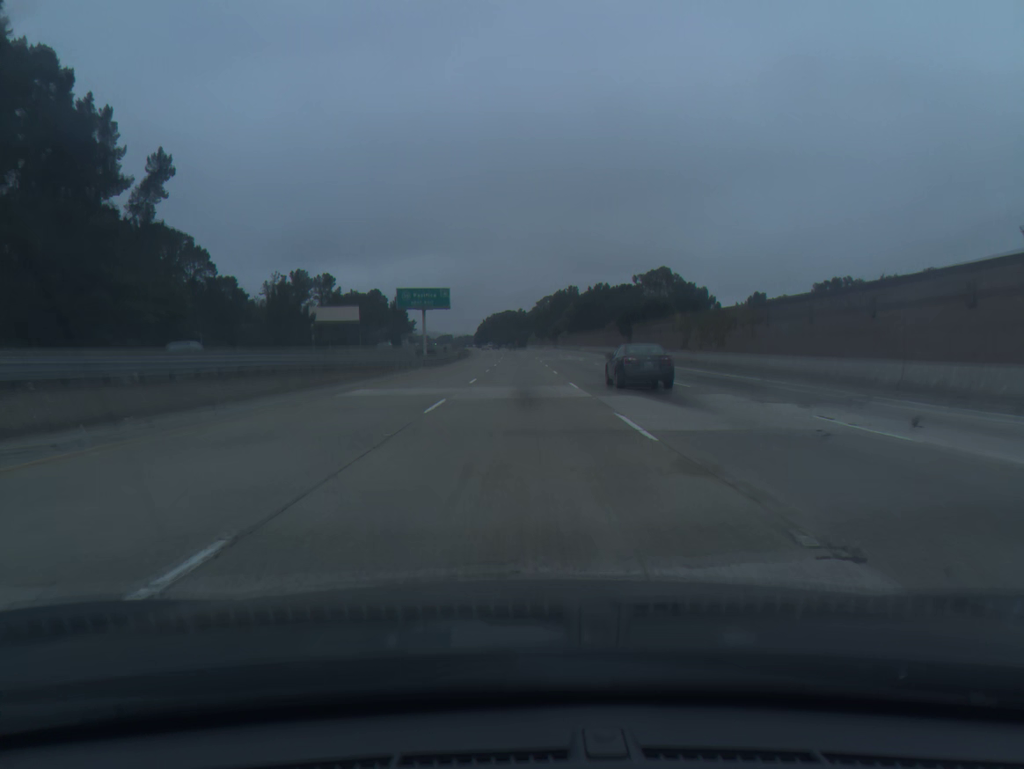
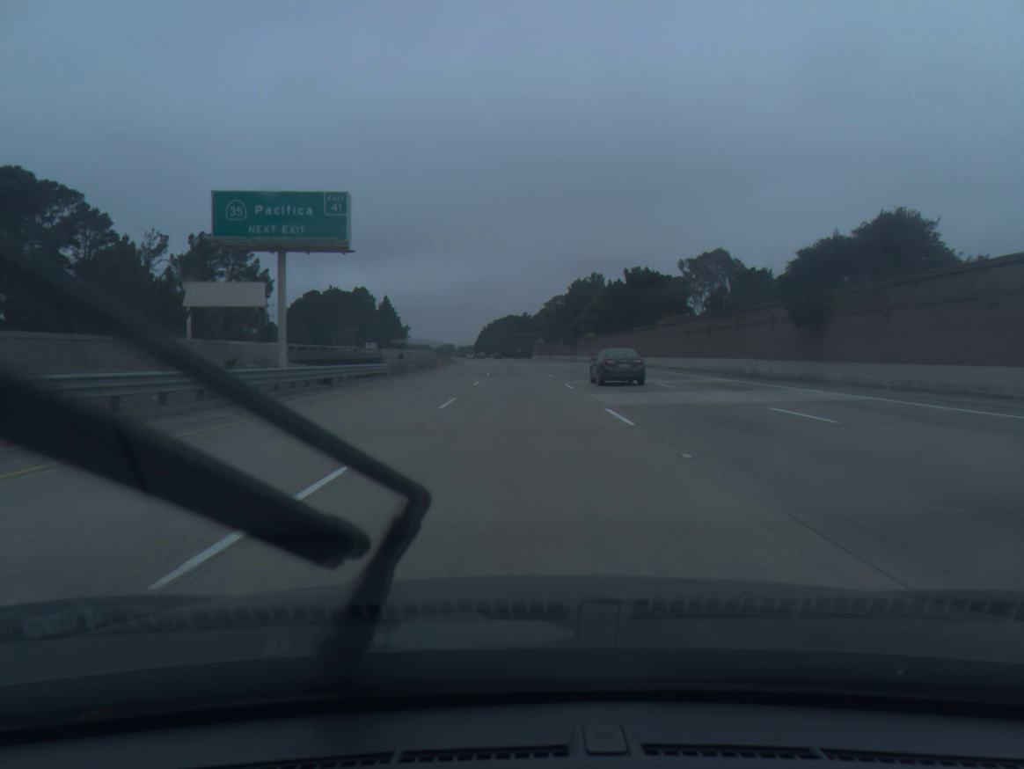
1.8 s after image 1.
(0.0, +55.6) m; 0°
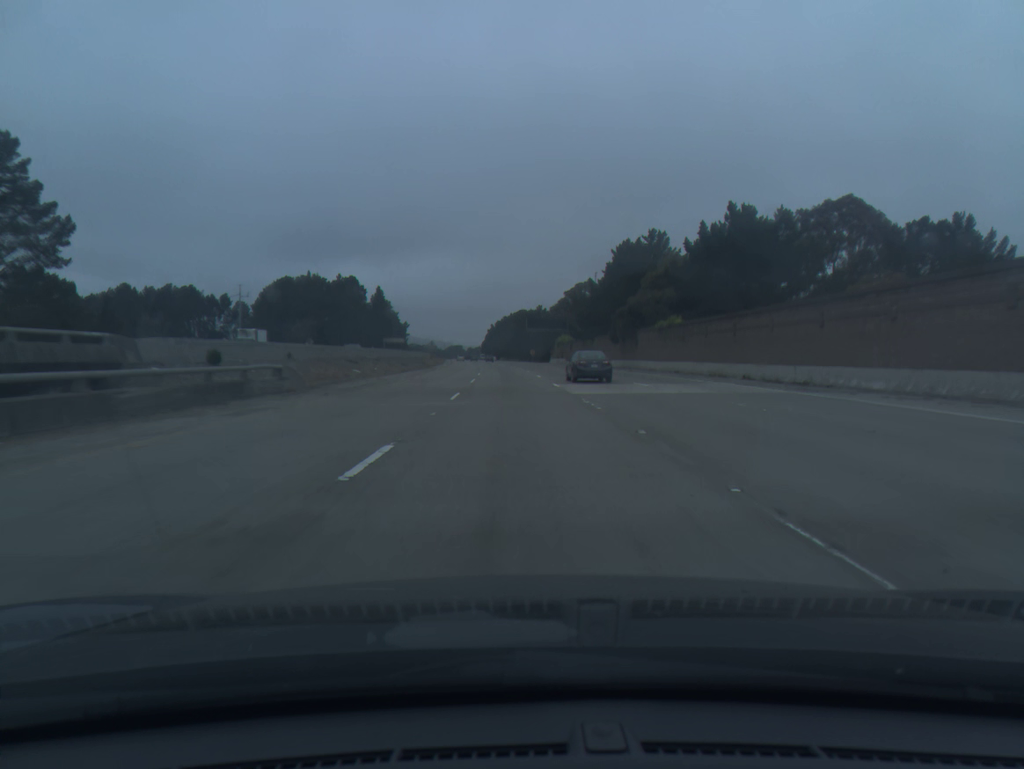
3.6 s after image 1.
(-0.3, +55.5) m; -1°
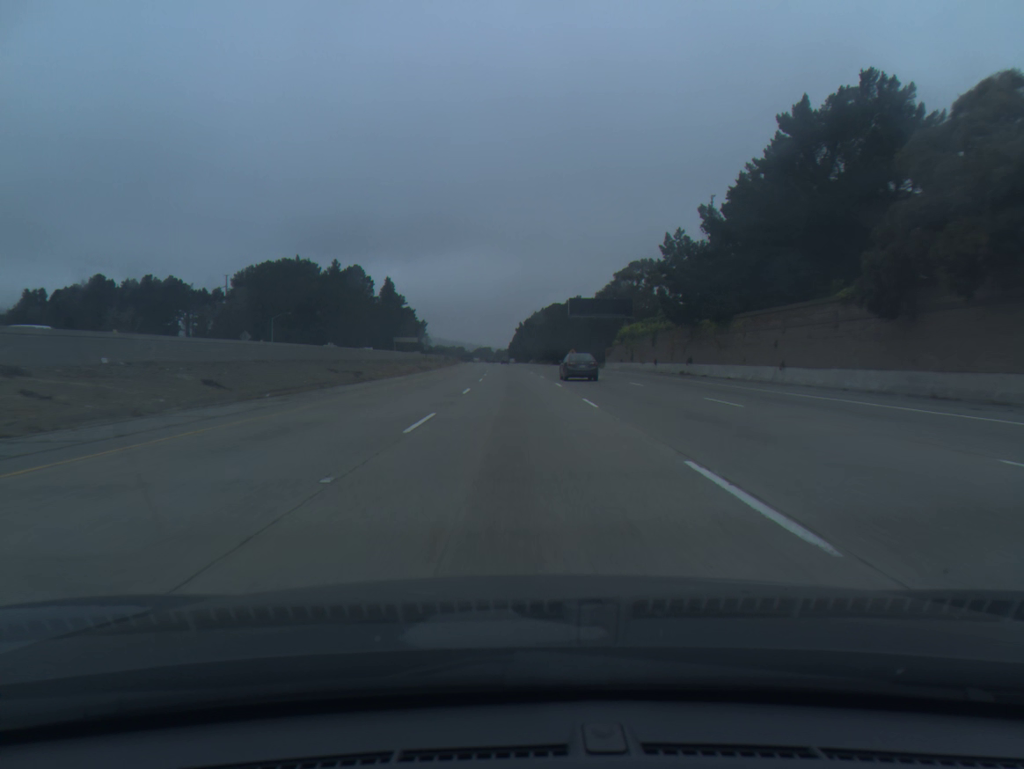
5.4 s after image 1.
(-0.9, +55.4) m; -2°
